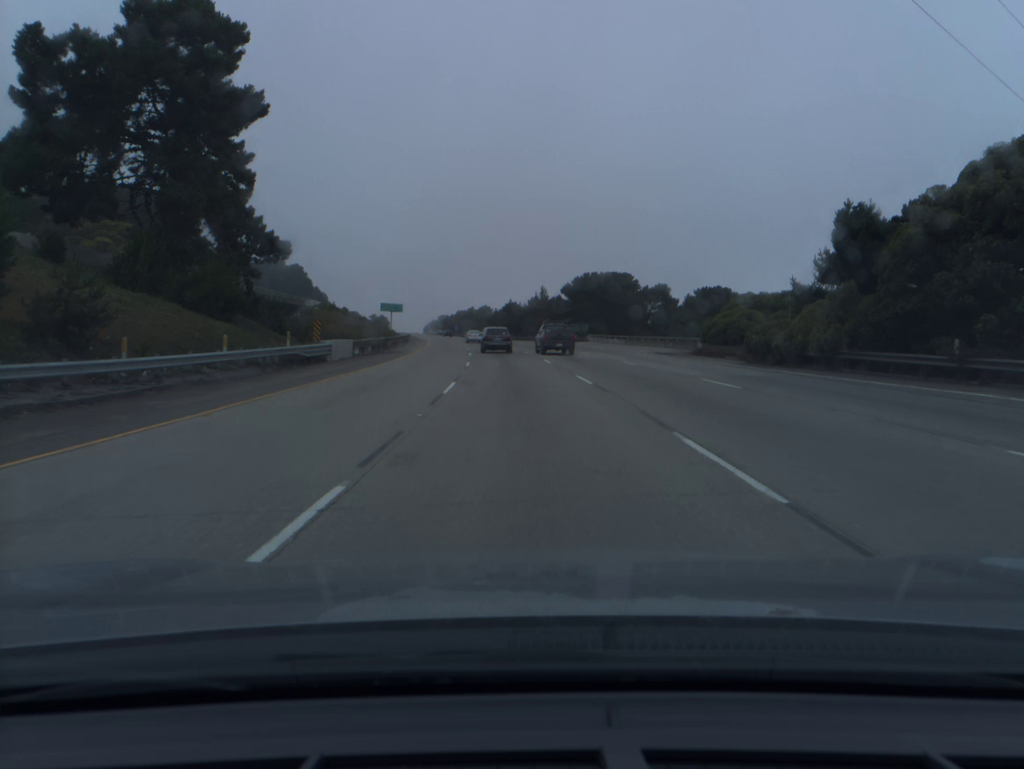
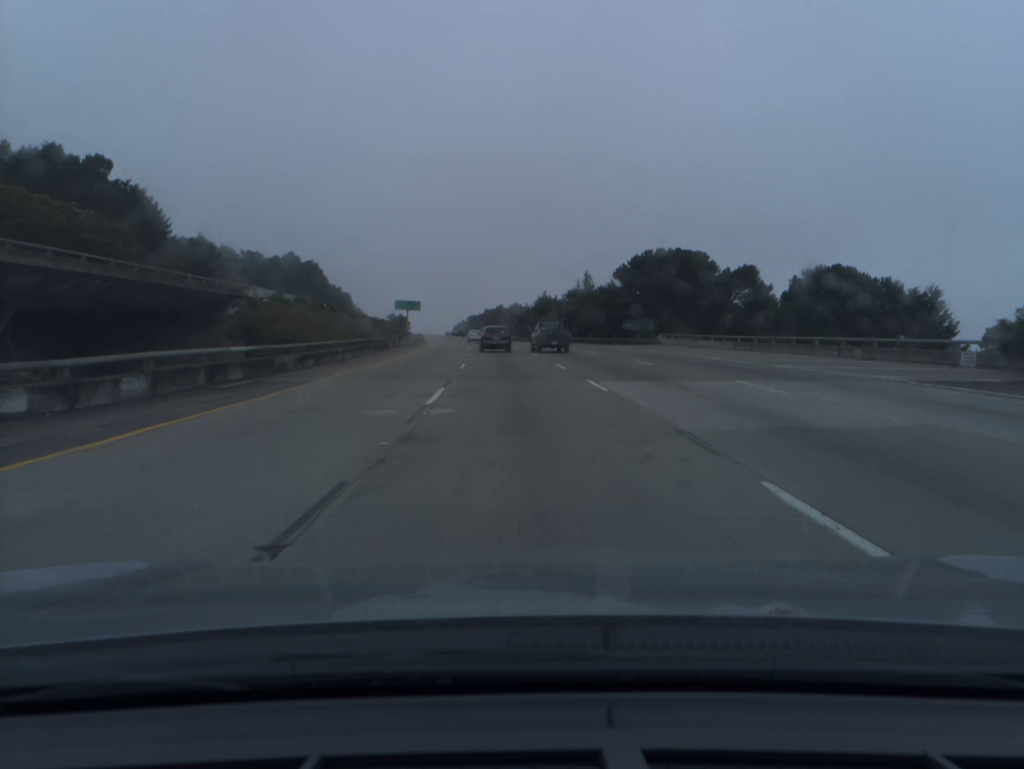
(-0.6, +32.6) m; -2°
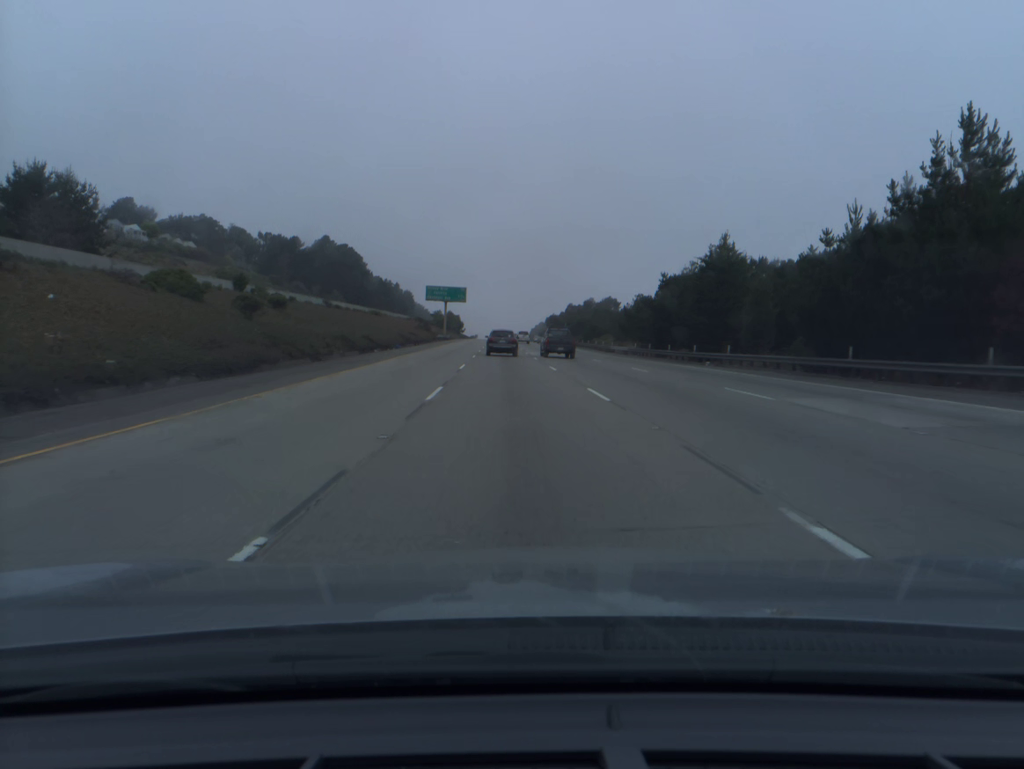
(-4.2, +80.7) m; -6°
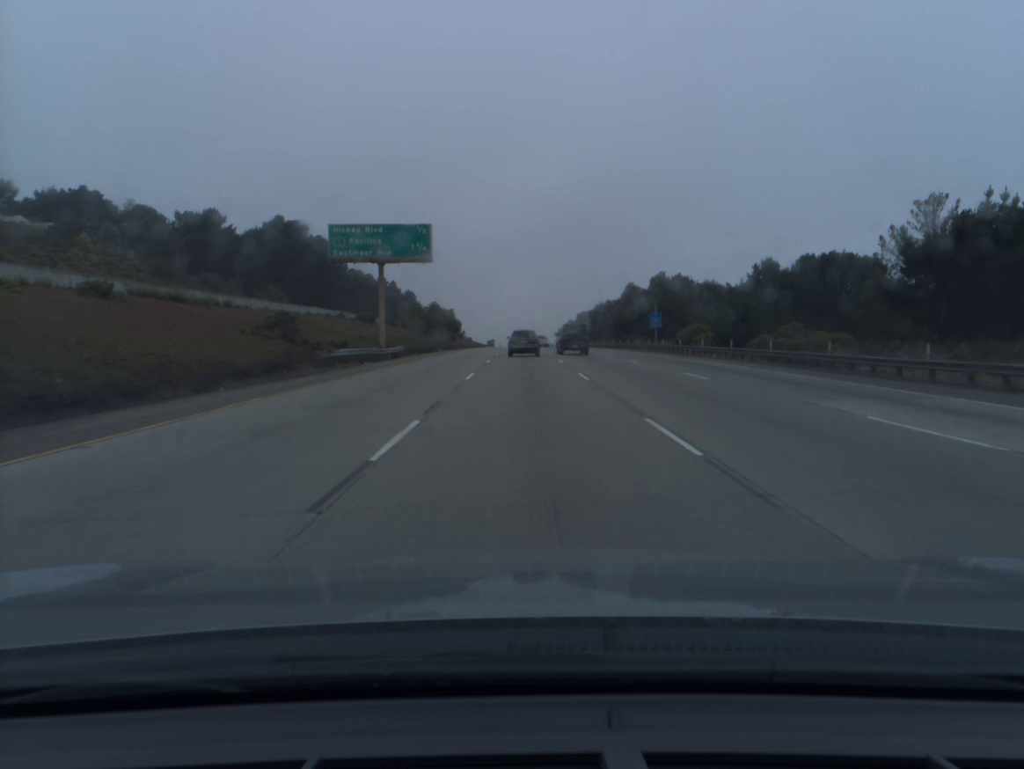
(-2.1, +80.0) m; -2°
